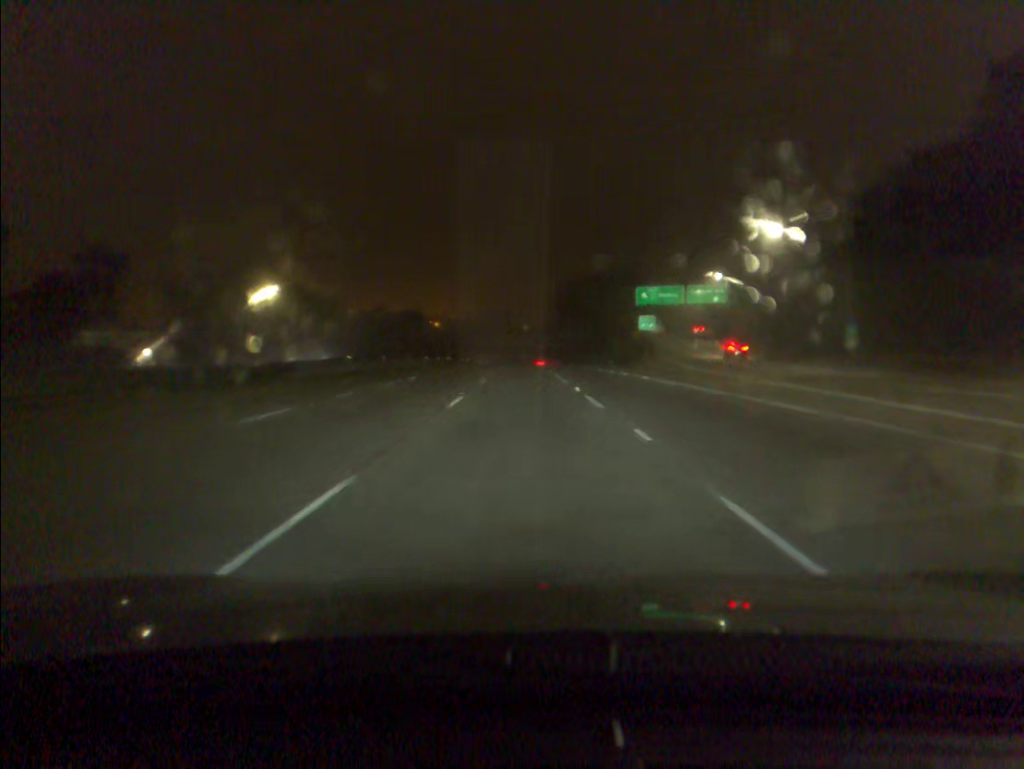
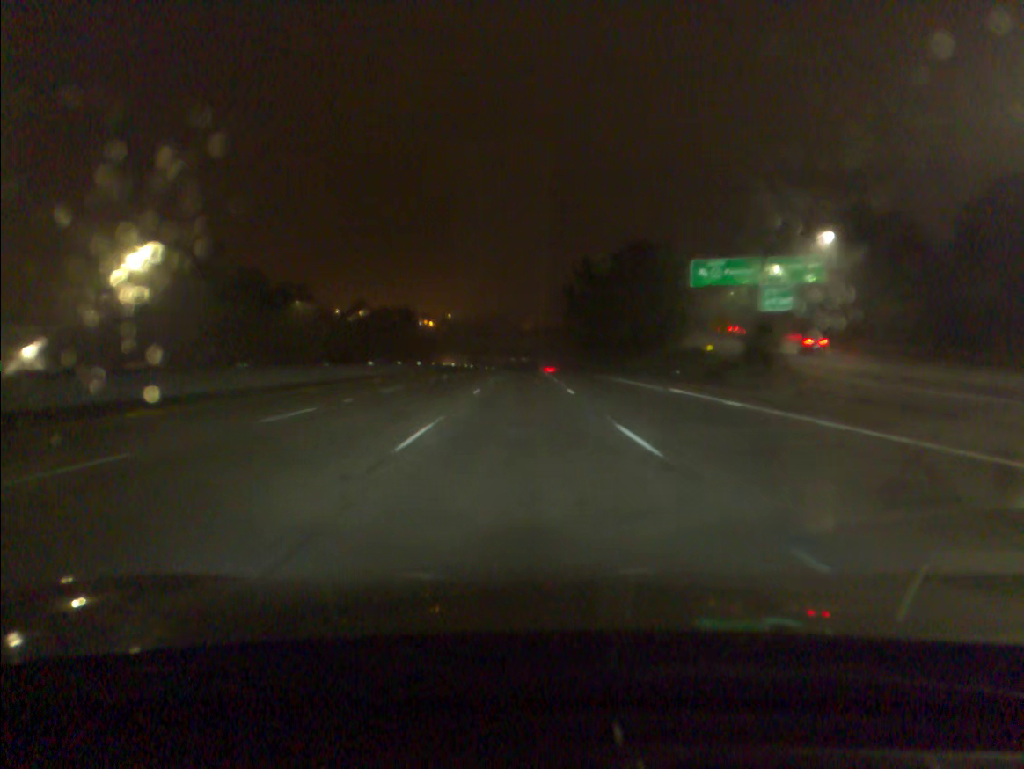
(0.0, +36.5) m; 0°
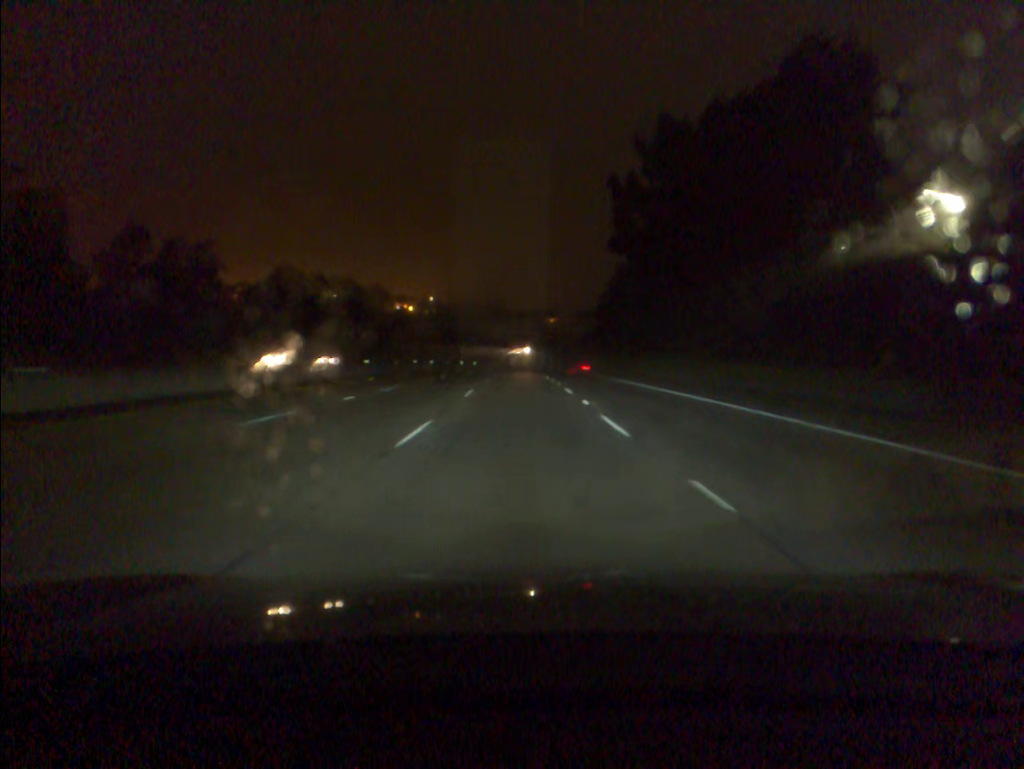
(+0.2, +73.6) m; 0°
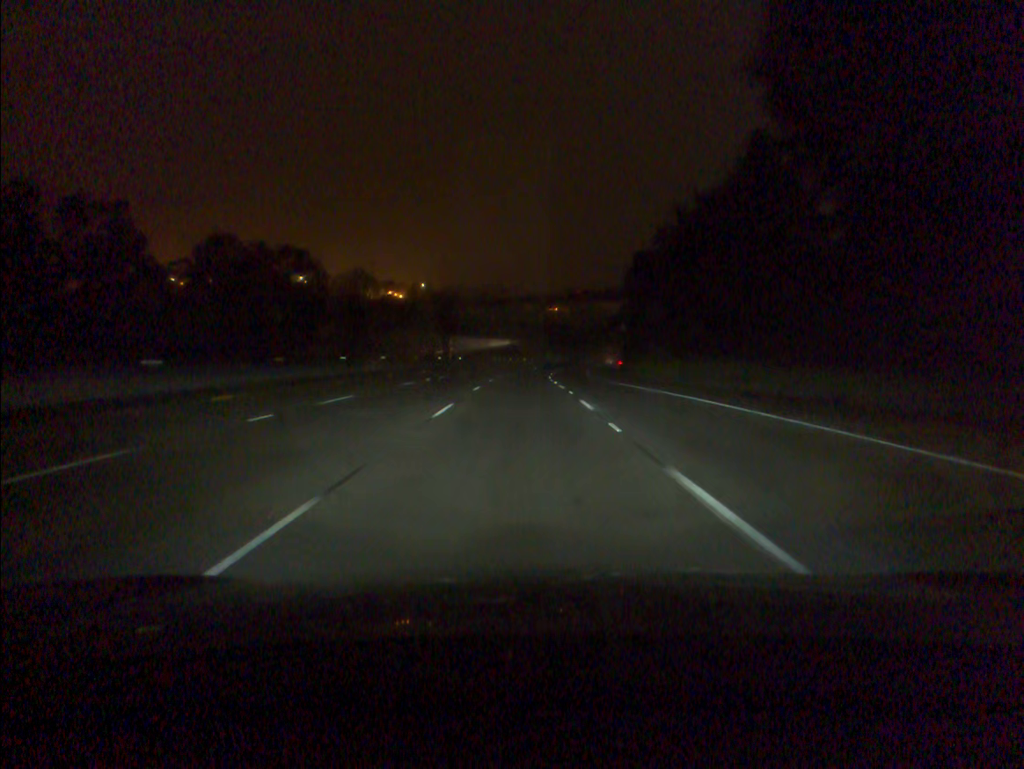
(0.0, +37.4) m; 0°
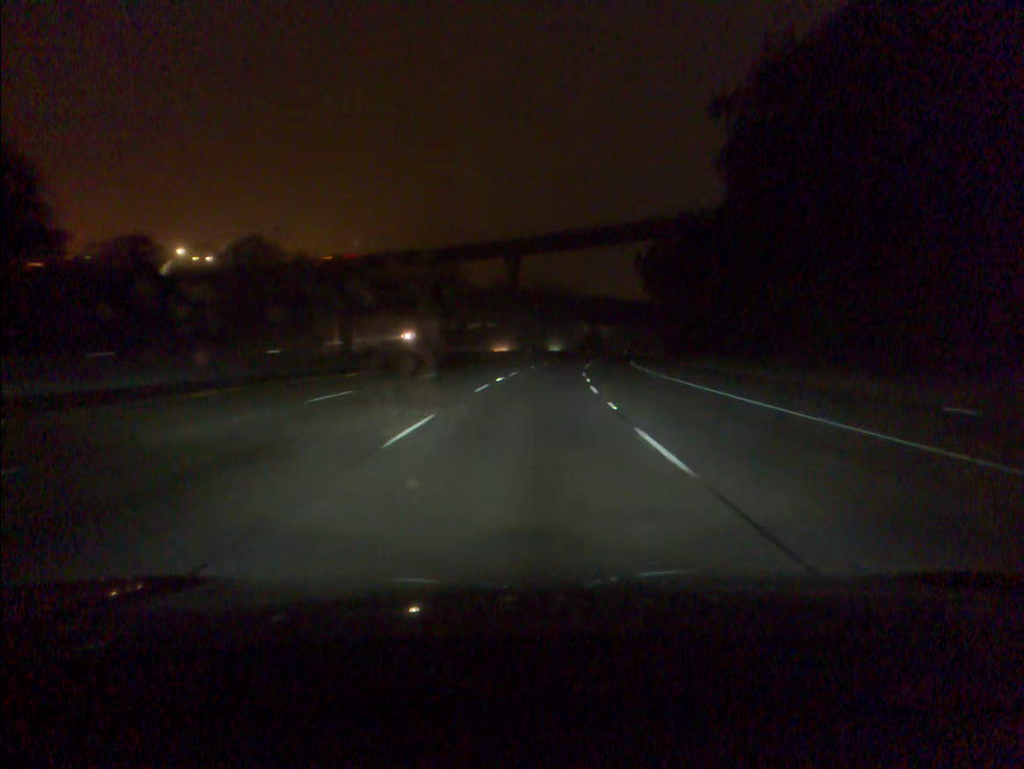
(+0.8, +74.9) m; +3°
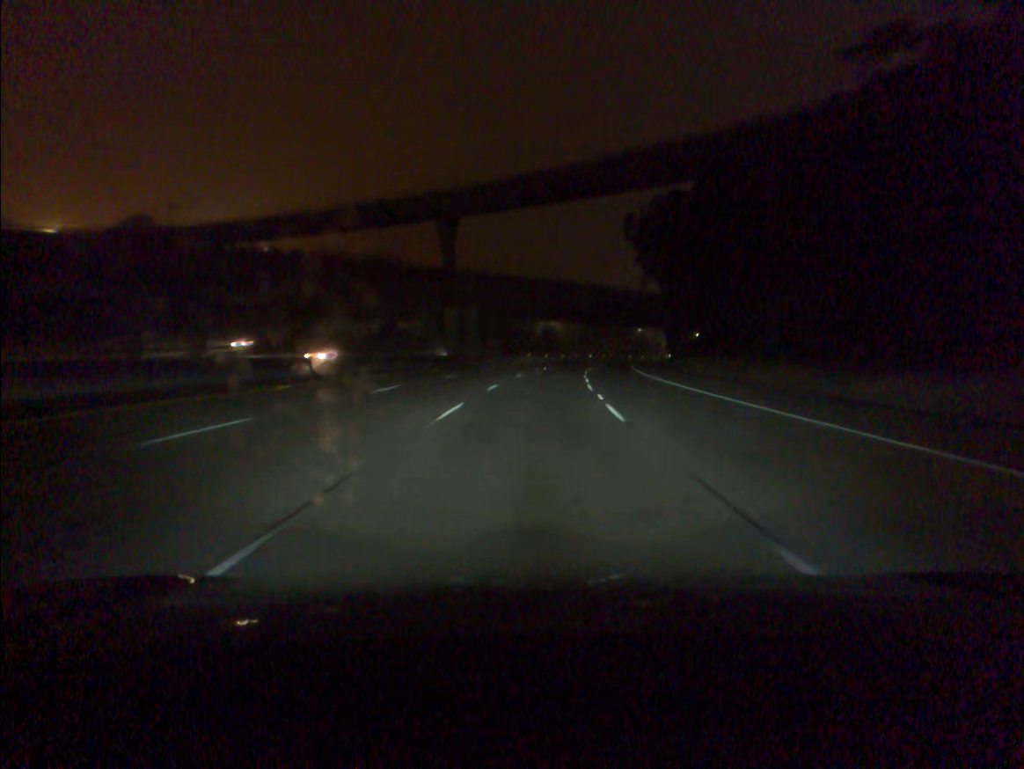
(+1.2, +37.3) m; +4°
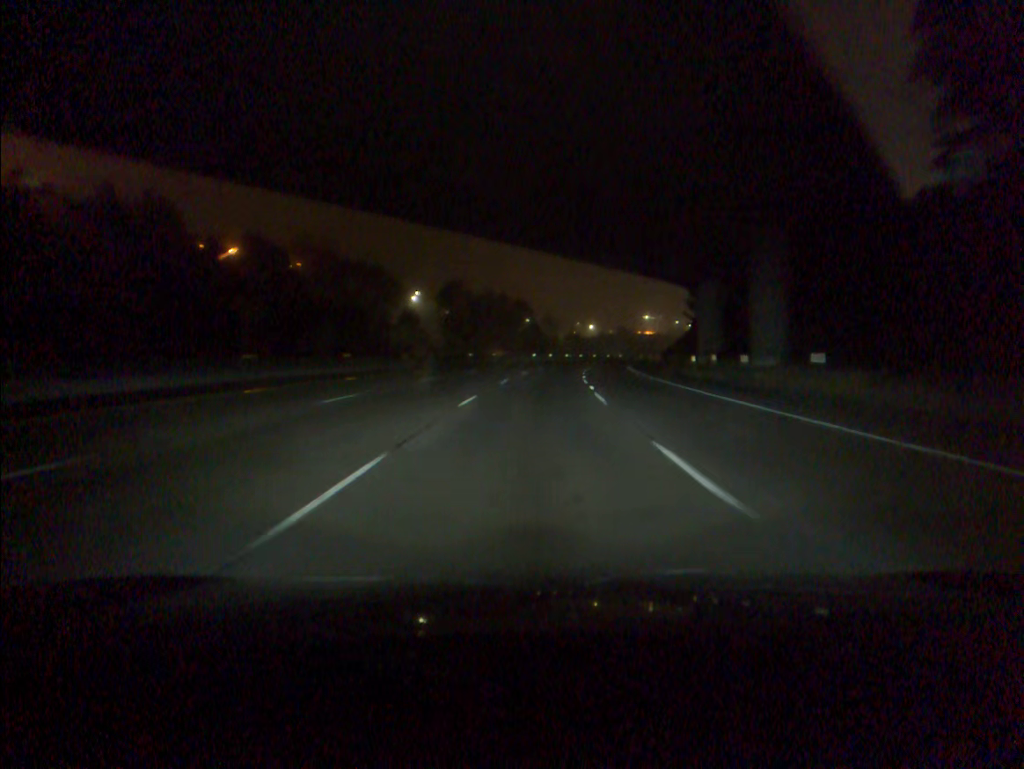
(+7.2, +92.6) m; +9°
